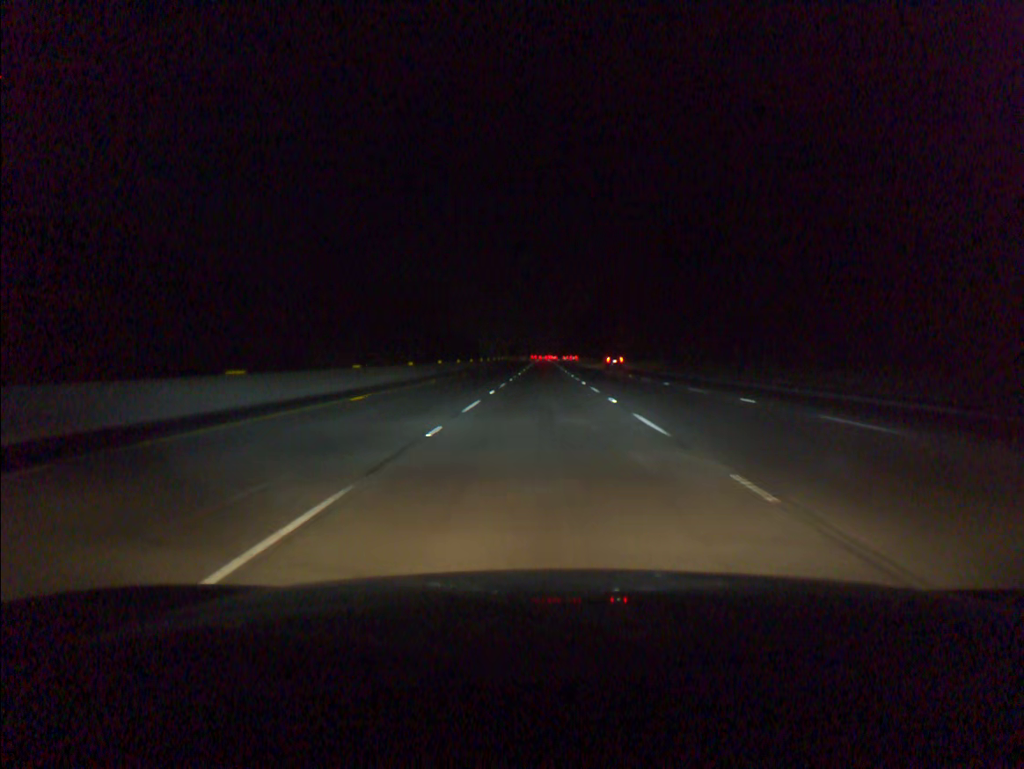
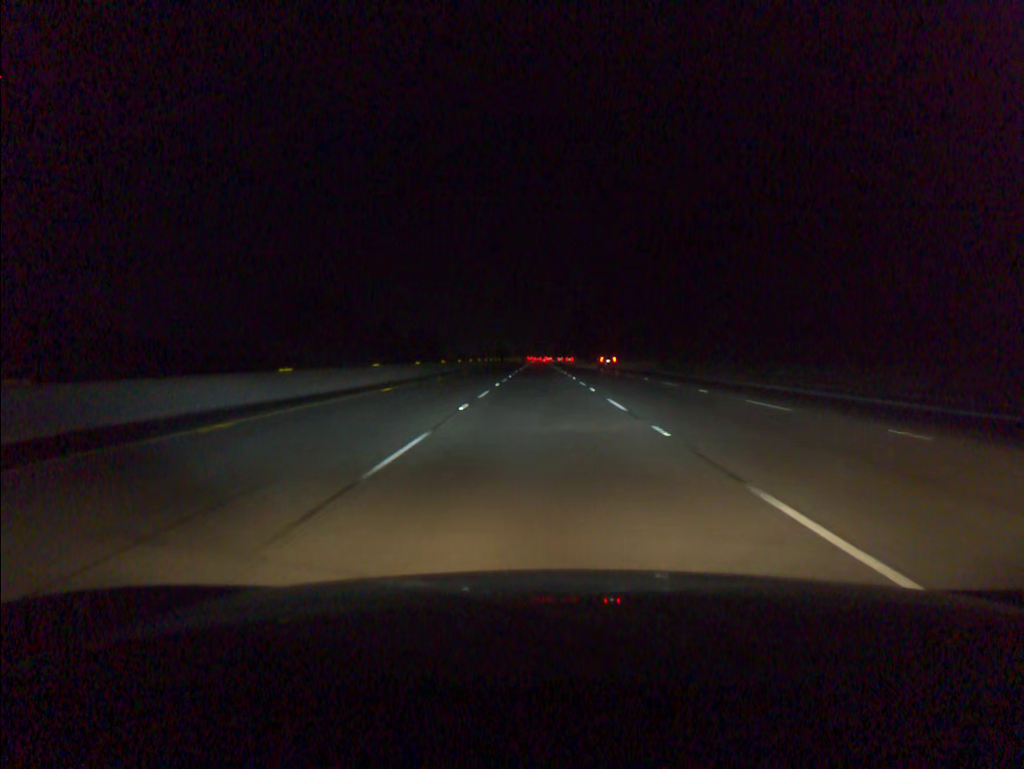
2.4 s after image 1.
(+0.3, +67.7) m; 0°
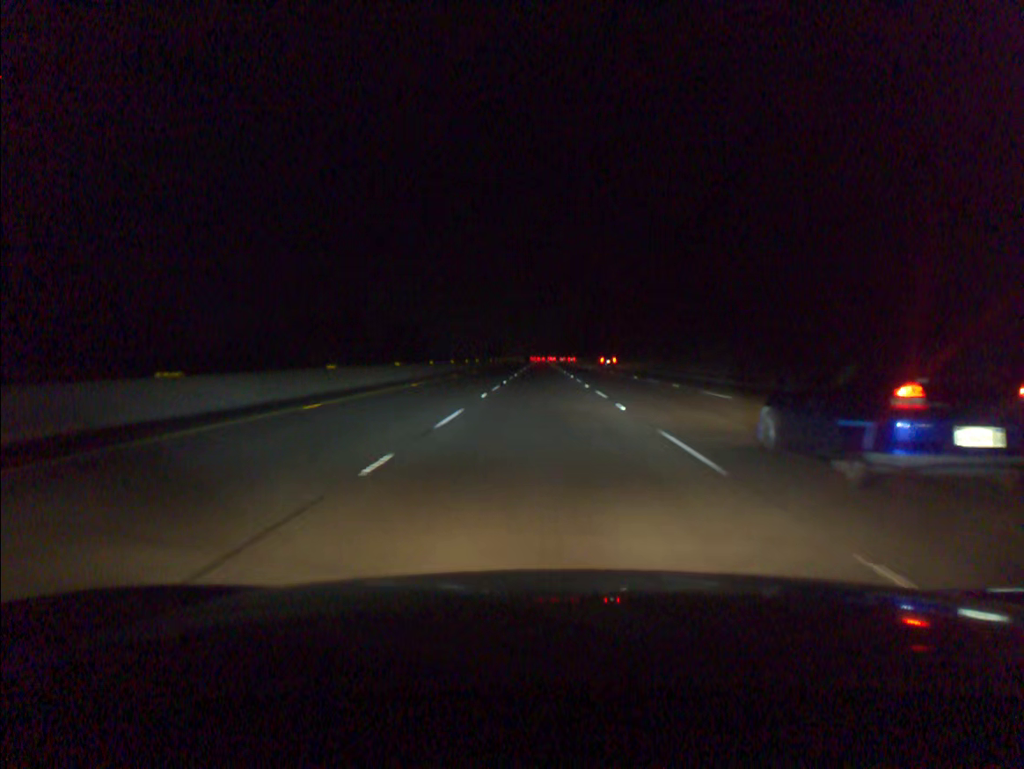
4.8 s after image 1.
(-0.2, +67.7) m; 0°
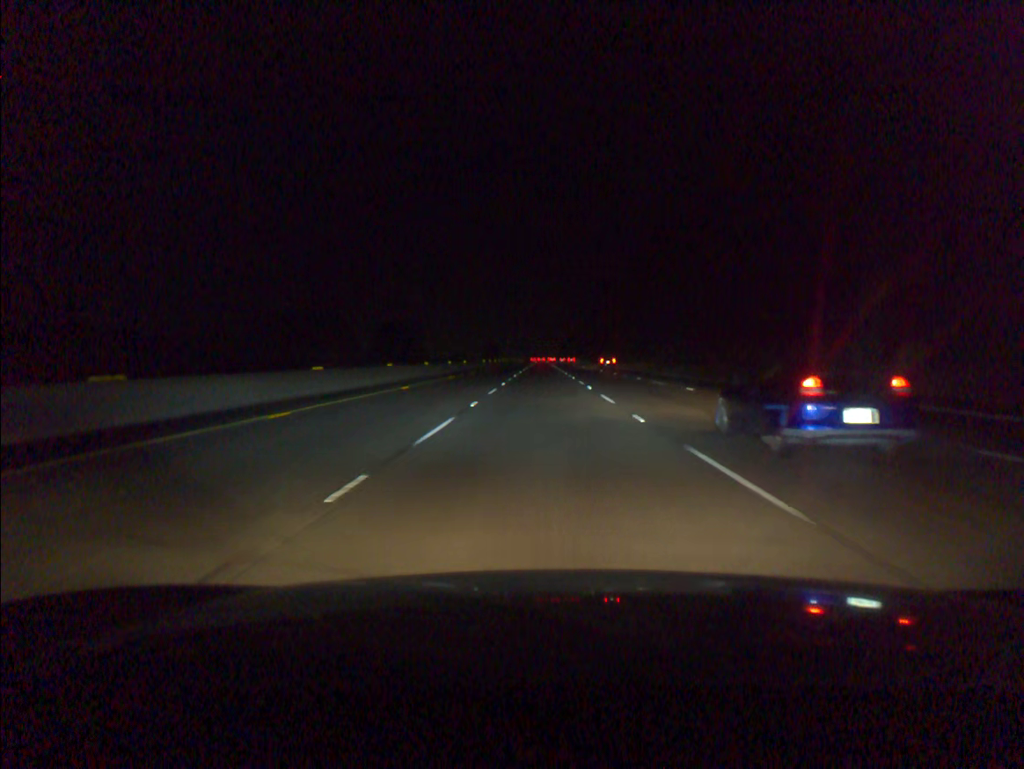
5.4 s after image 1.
(0.0, +16.9) m; 0°
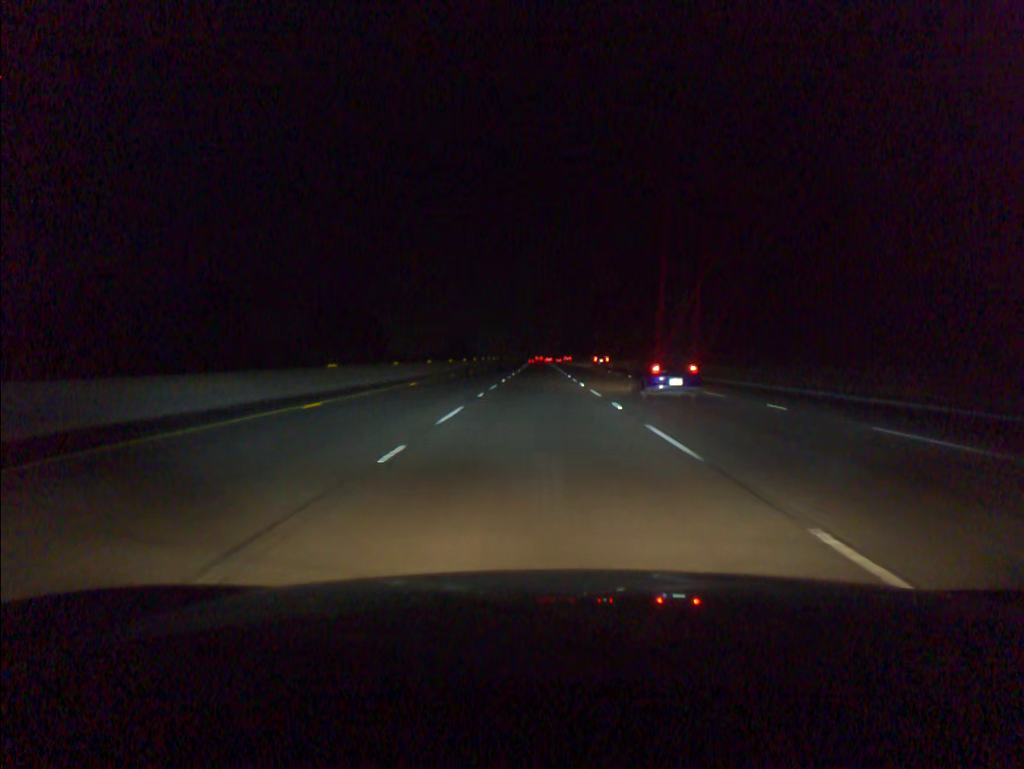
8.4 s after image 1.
(+0.2, +84.7) m; 0°
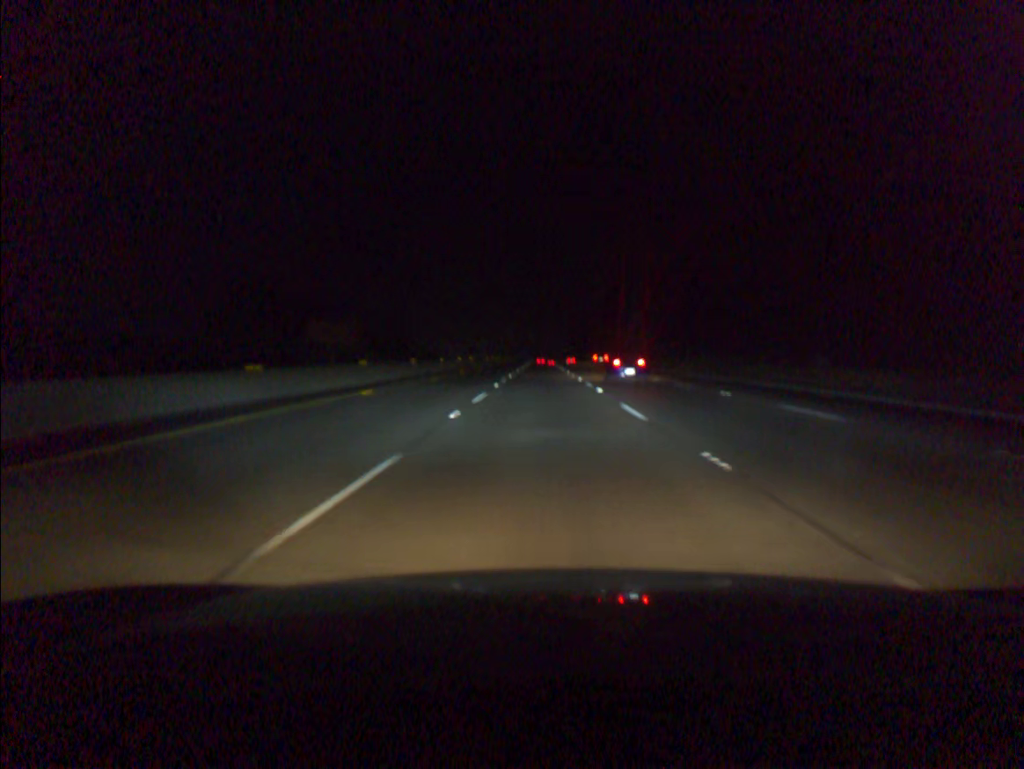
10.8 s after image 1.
(-0.1, +67.9) m; 0°
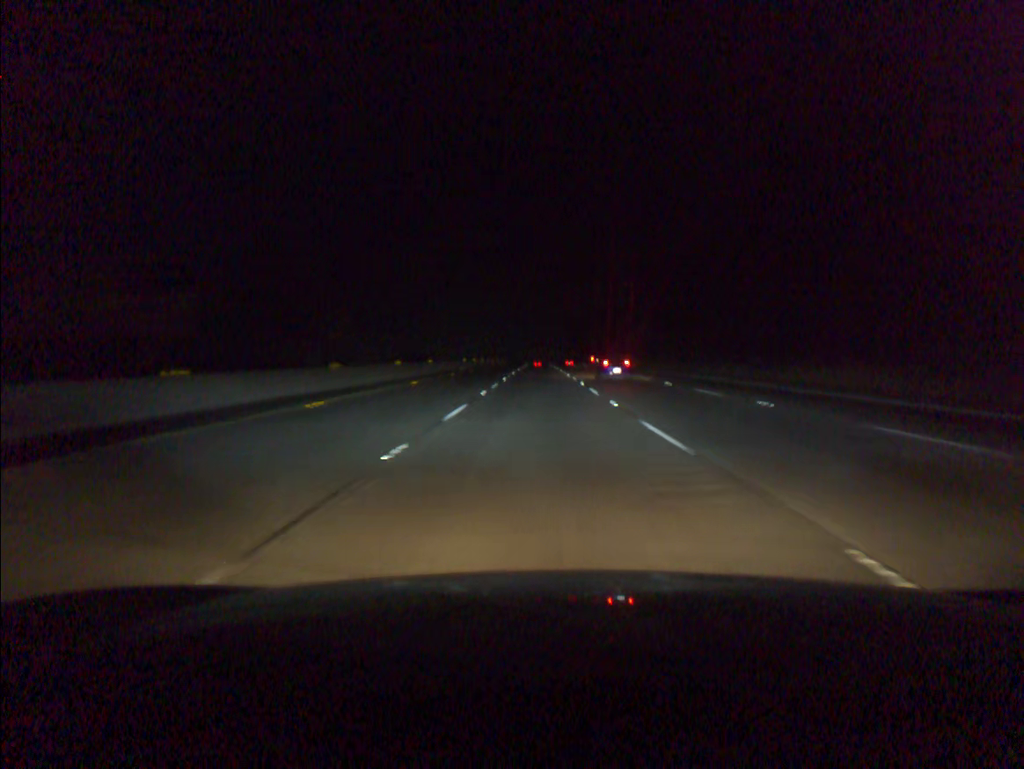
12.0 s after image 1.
(+0.1, +33.9) m; 0°
